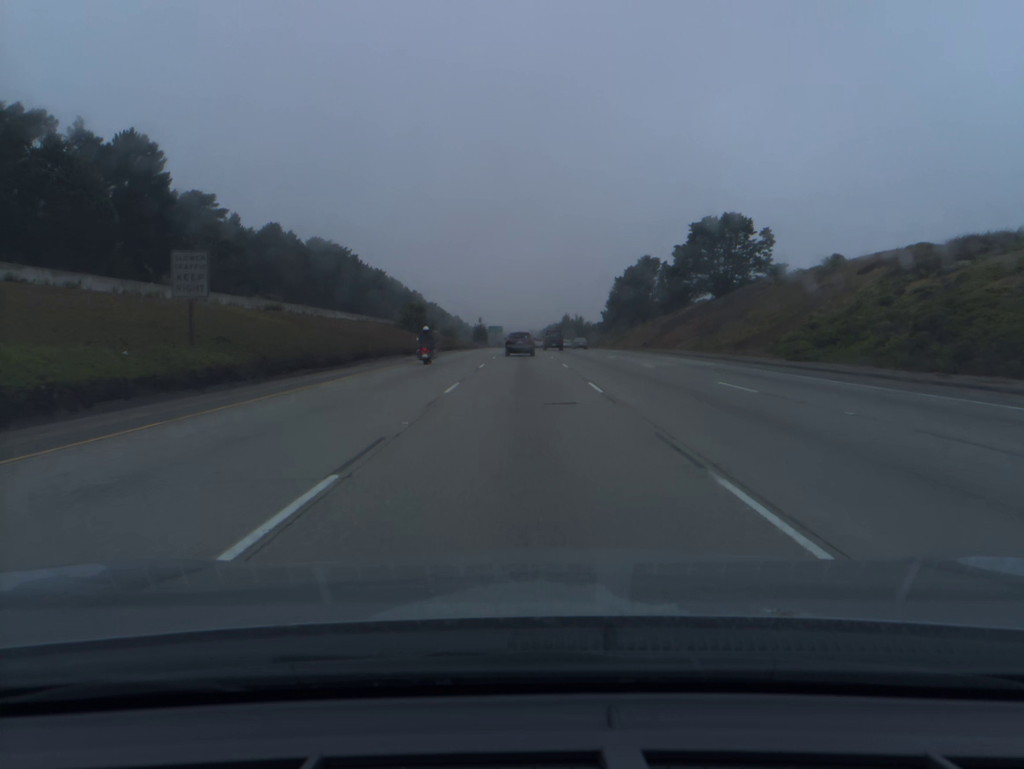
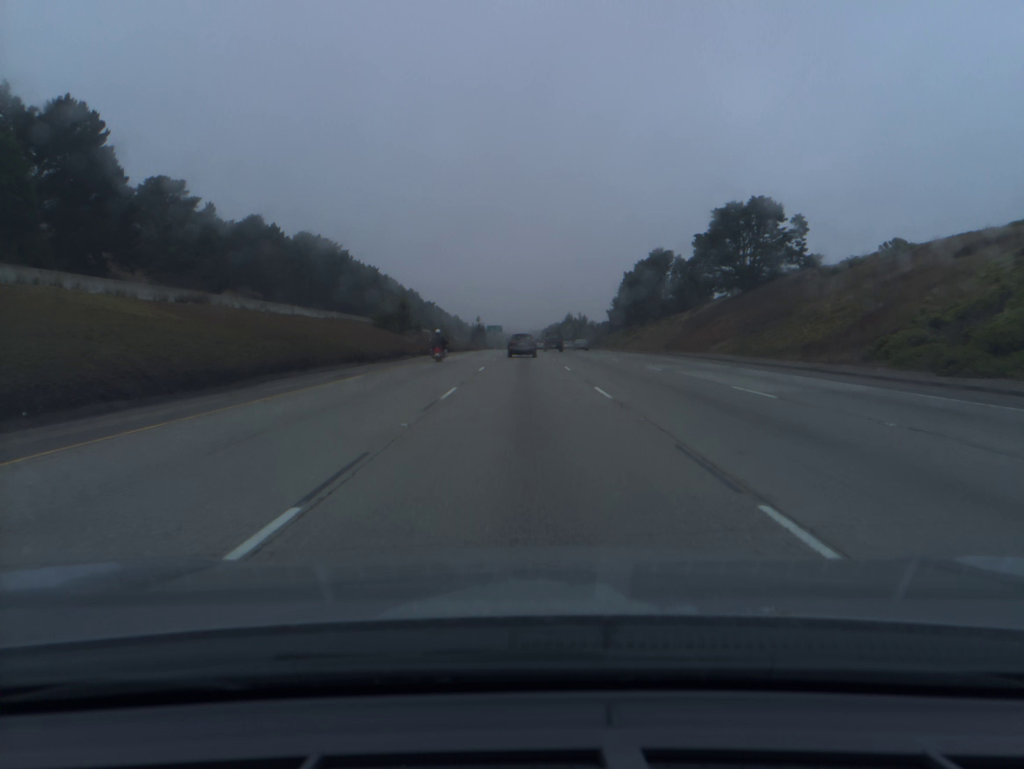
(0.0, +16.0) m; 0°
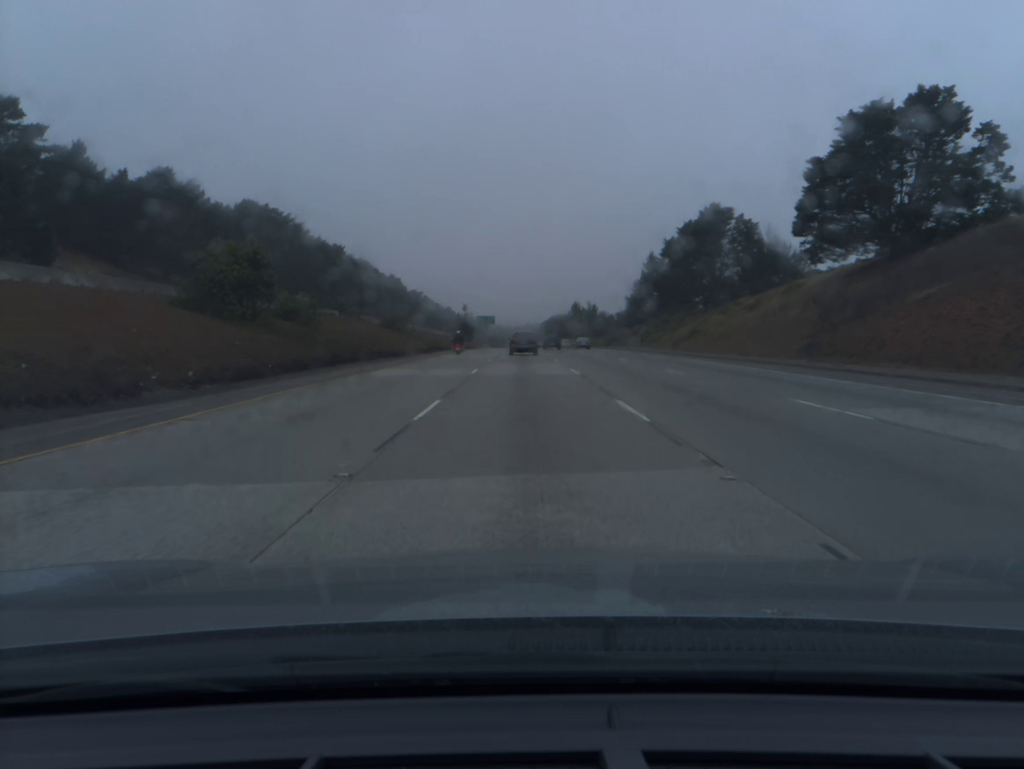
(0.0, +48.4) m; 0°
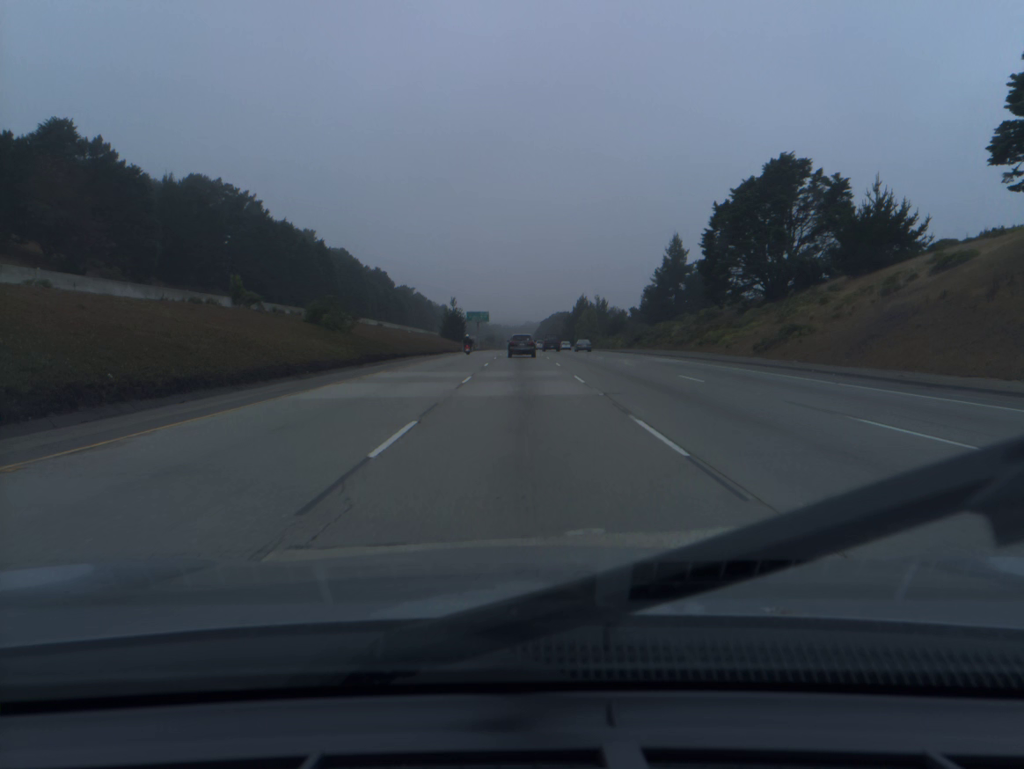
(0.0, +32.6) m; 0°
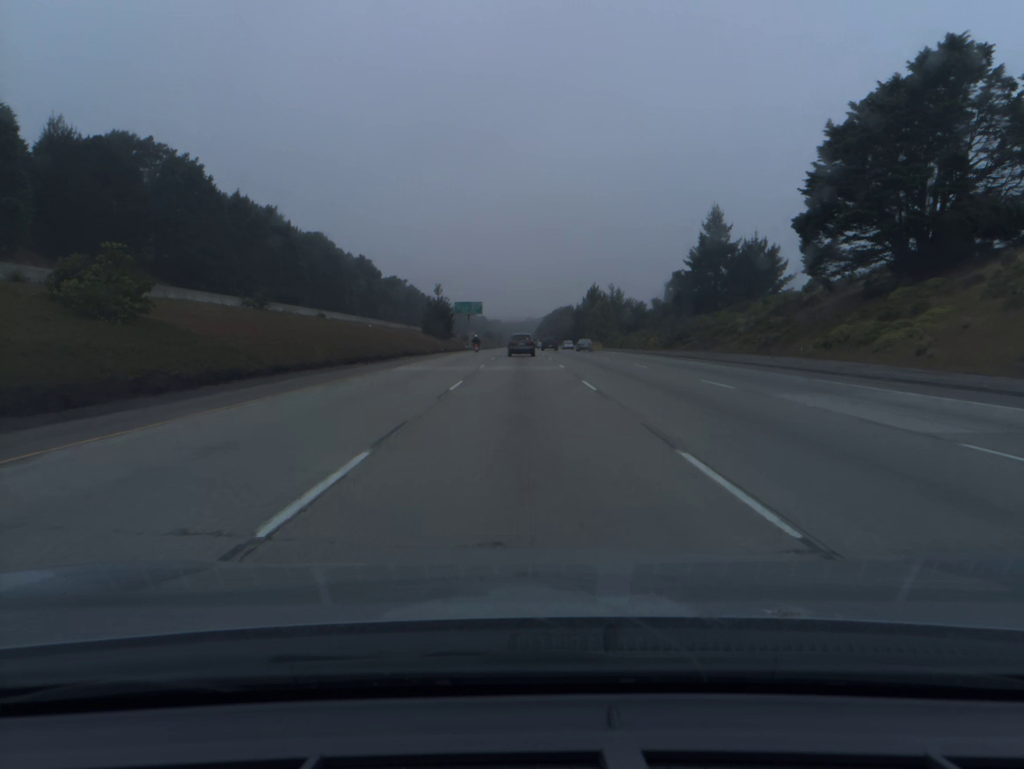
(0.0, +32.9) m; 0°
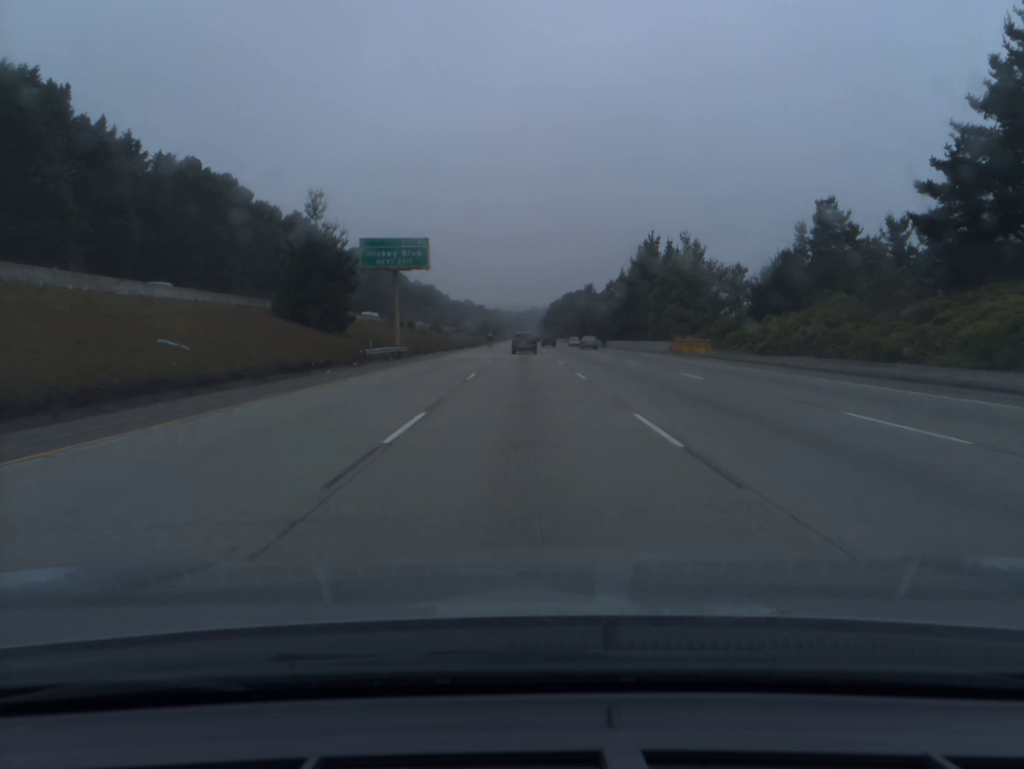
(-0.2, +83.3) m; 0°
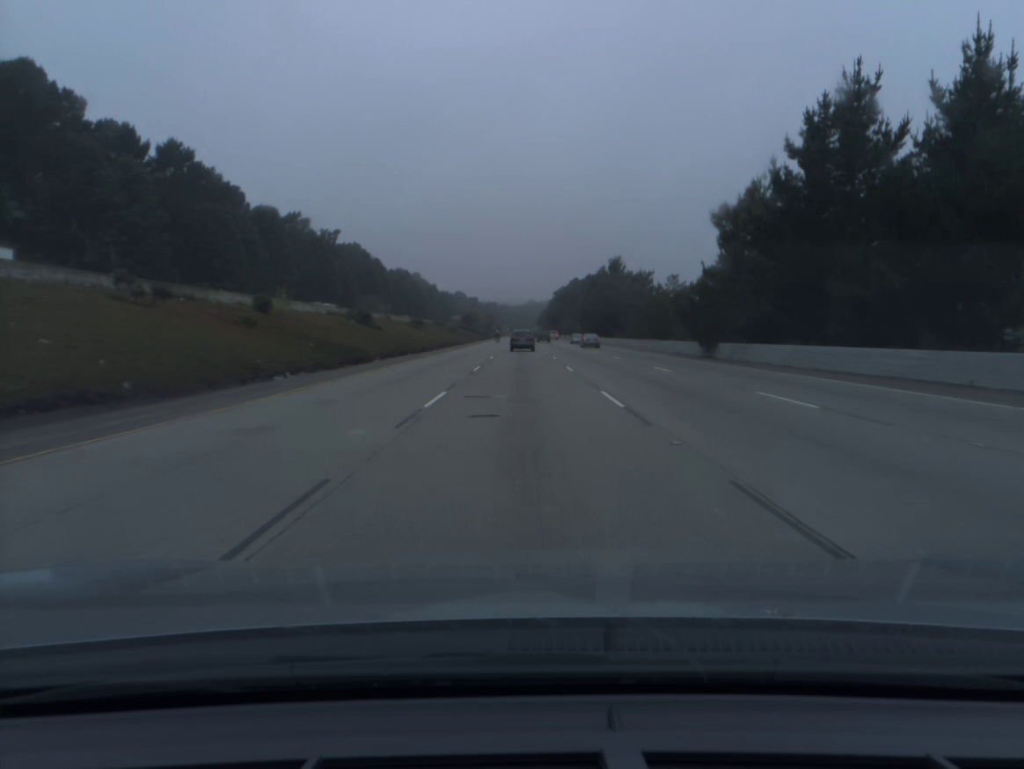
(+0.2, +68.1) m; 0°
